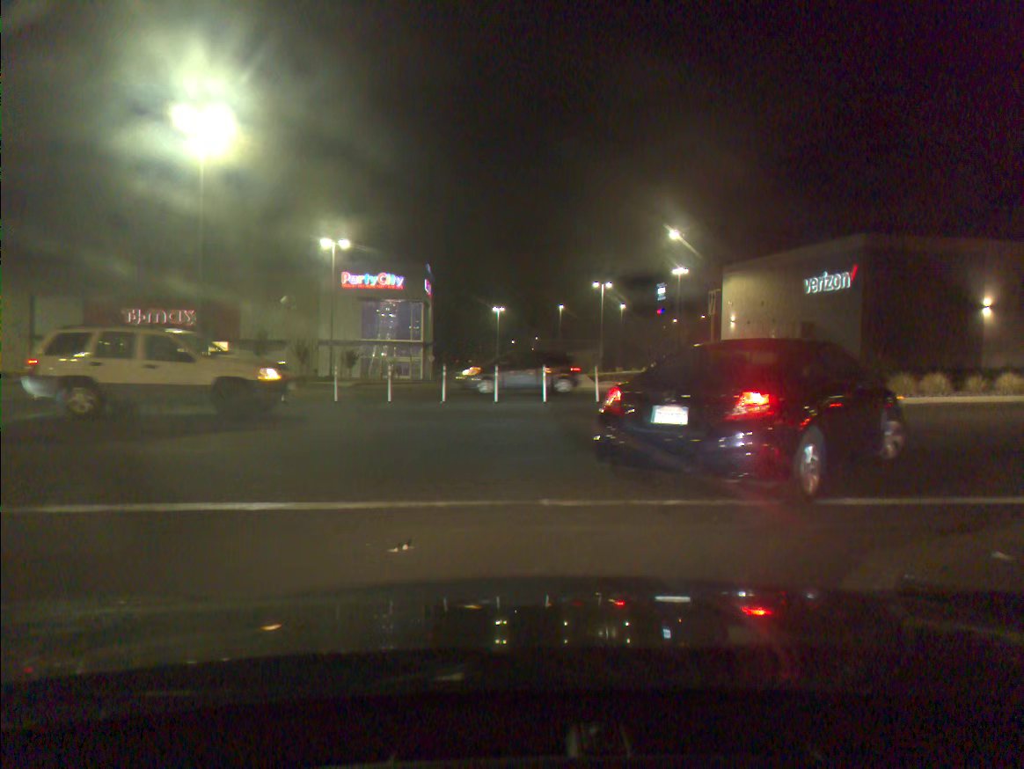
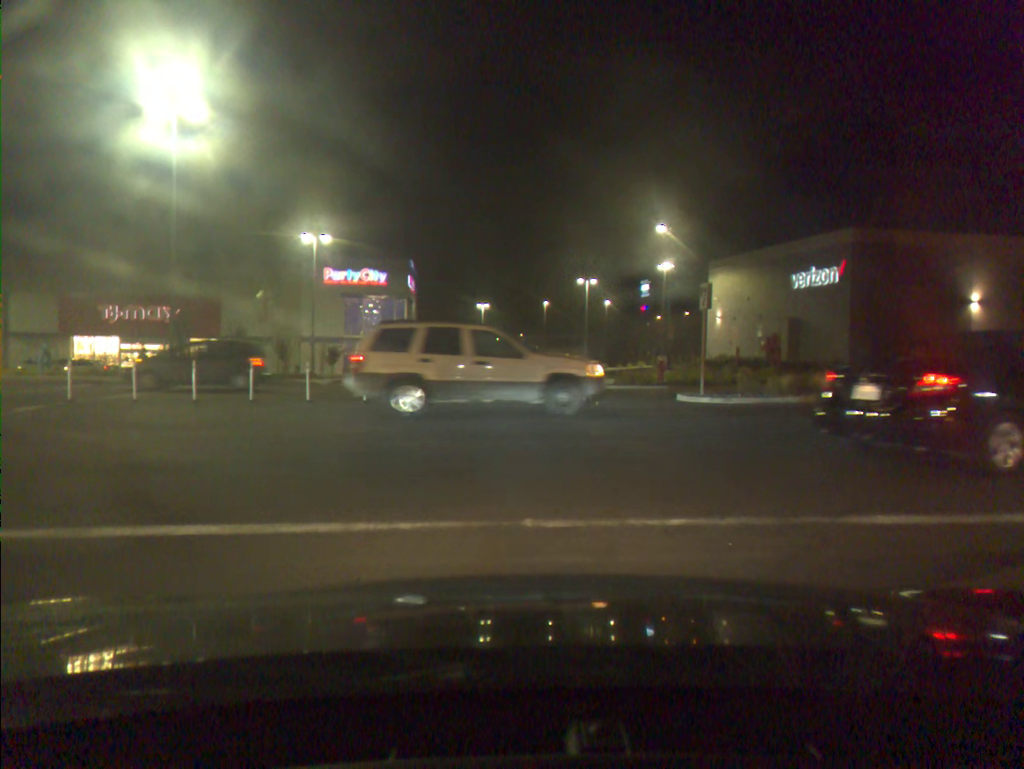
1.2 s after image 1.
(0.0, +1.0) m; +1°
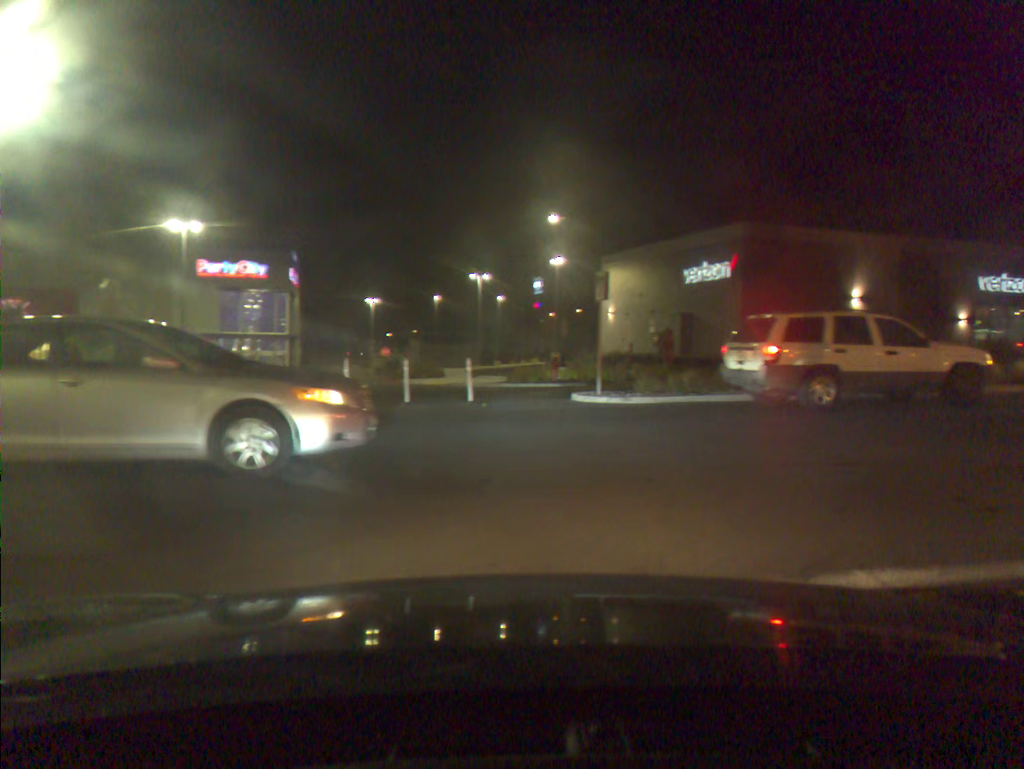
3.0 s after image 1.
(+0.3, +1.9) m; +8°
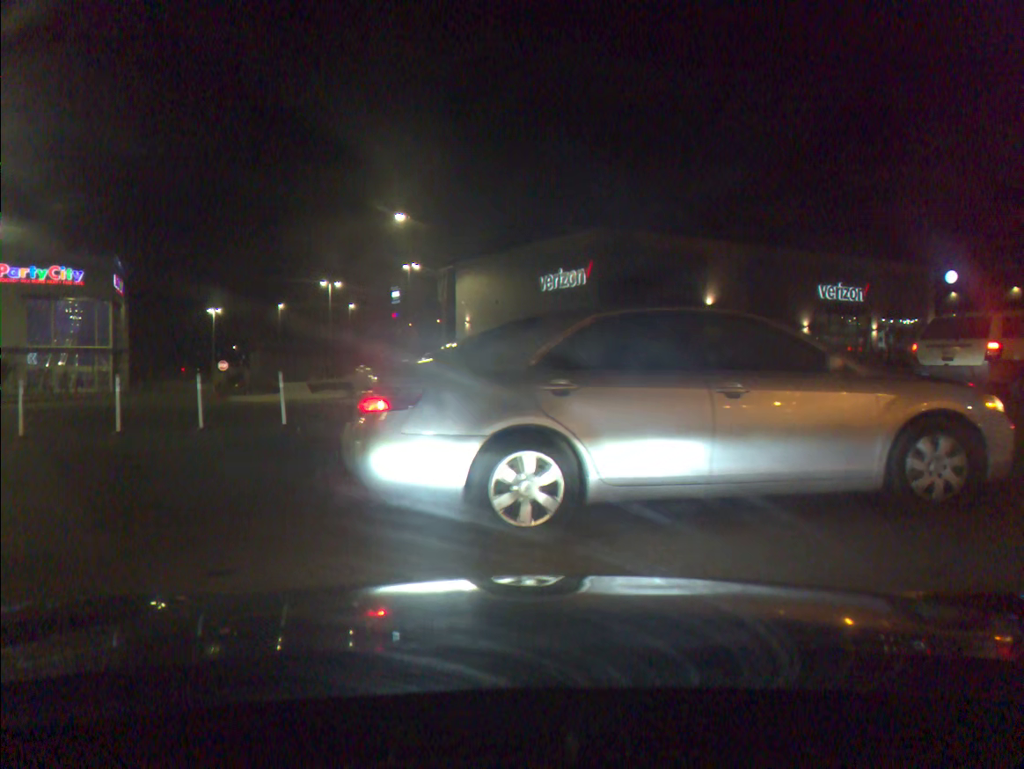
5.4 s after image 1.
(+0.5, +2.3) m; +10°
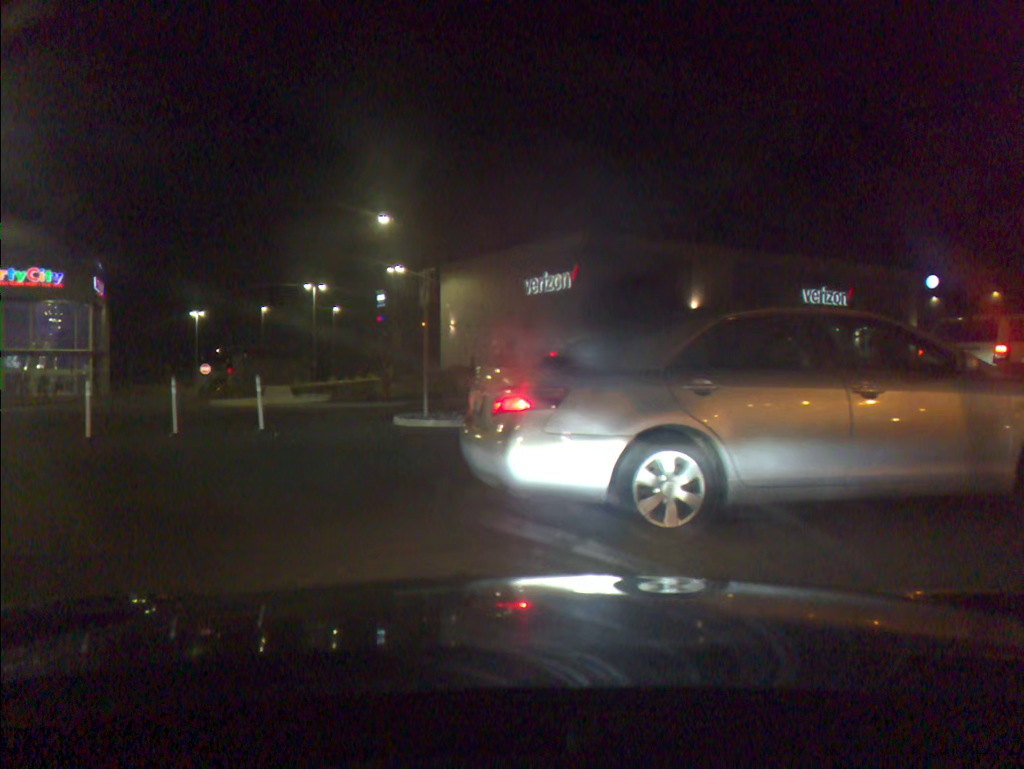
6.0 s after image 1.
(0.0, +0.3) m; +1°
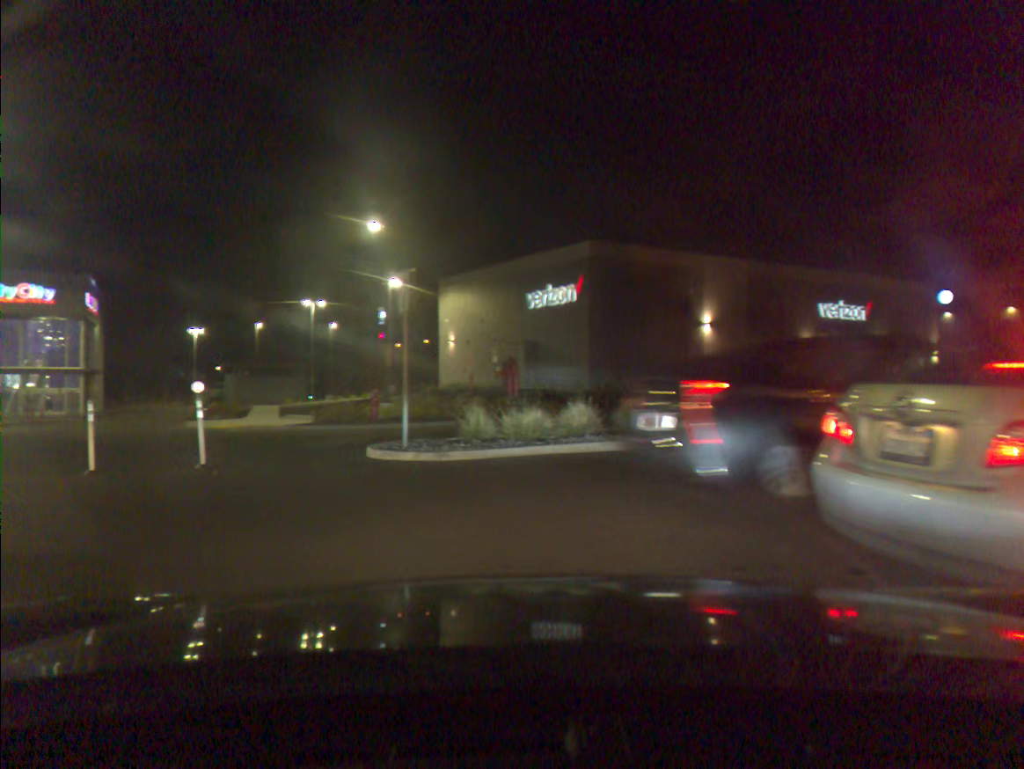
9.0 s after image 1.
(0.0, +2.3) m; 0°
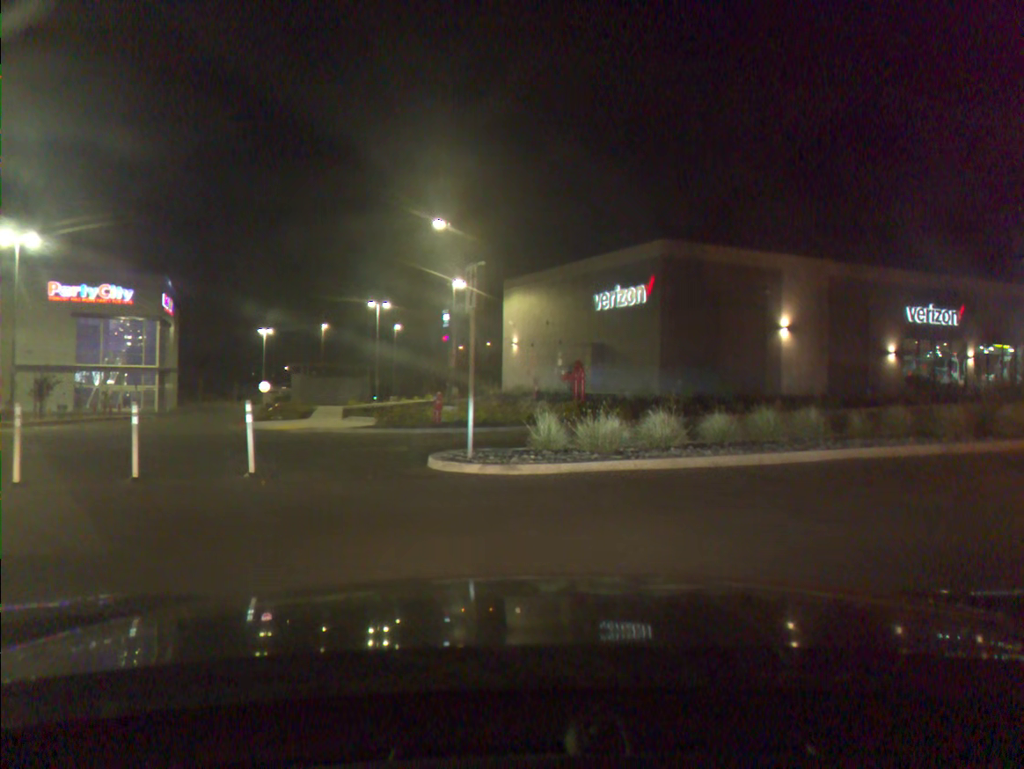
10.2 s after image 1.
(-0.1, +1.2) m; -5°
